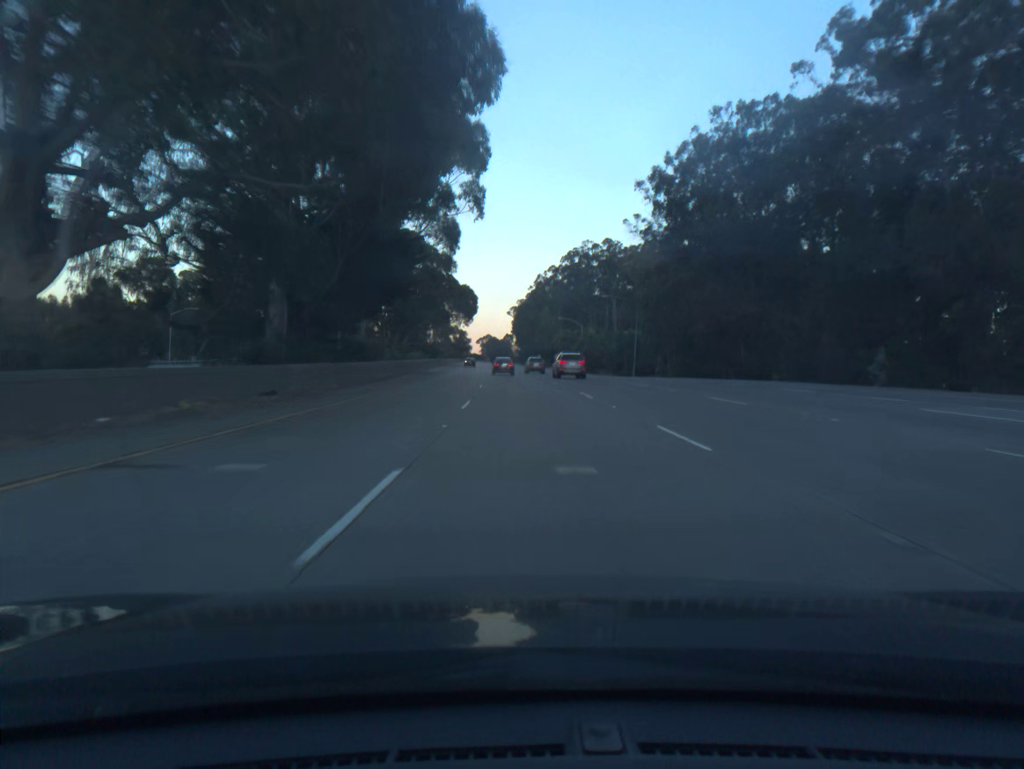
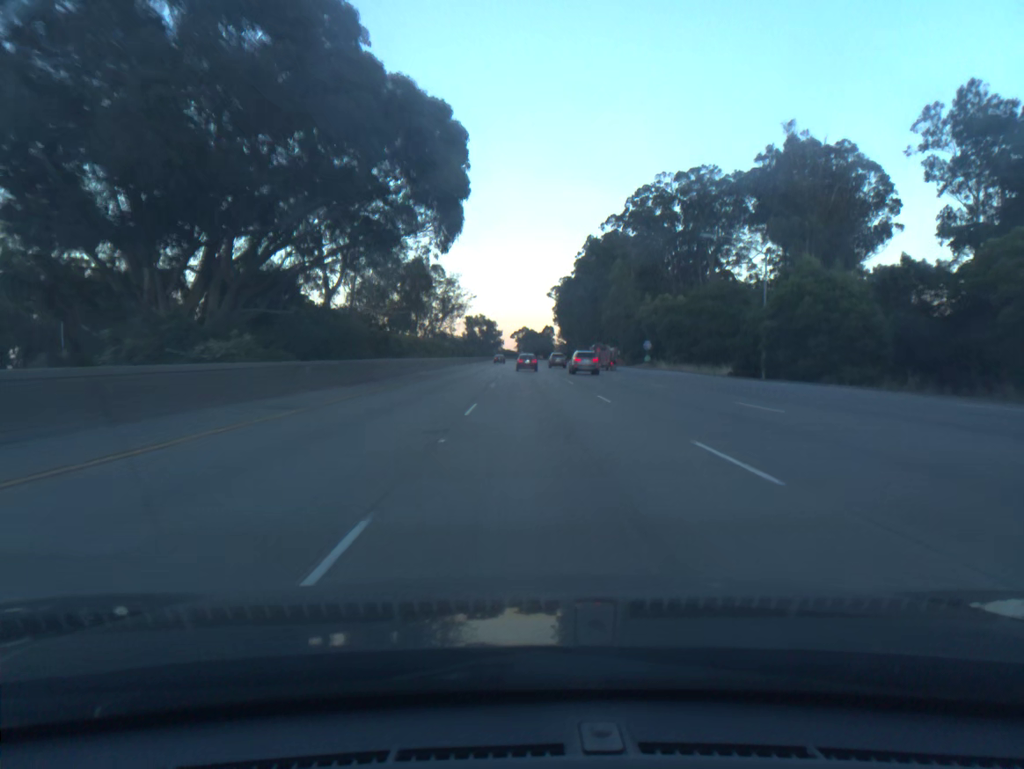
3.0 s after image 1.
(-2.8, +90.3) m; -3°
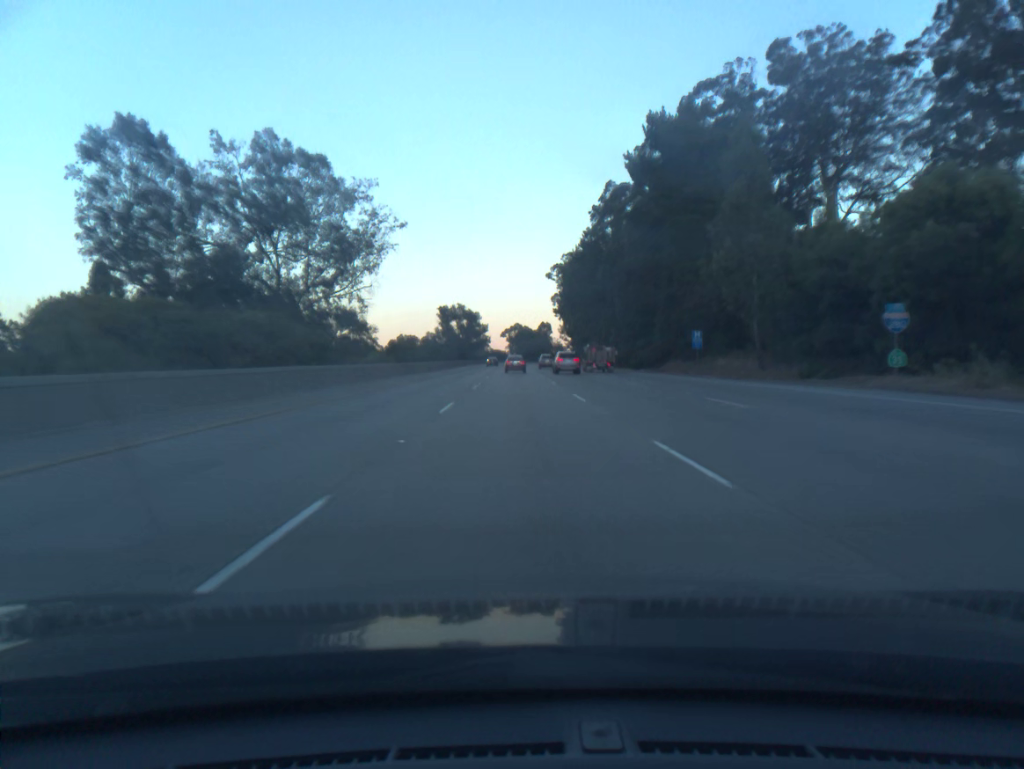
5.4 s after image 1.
(+0.4, +72.8) m; 0°
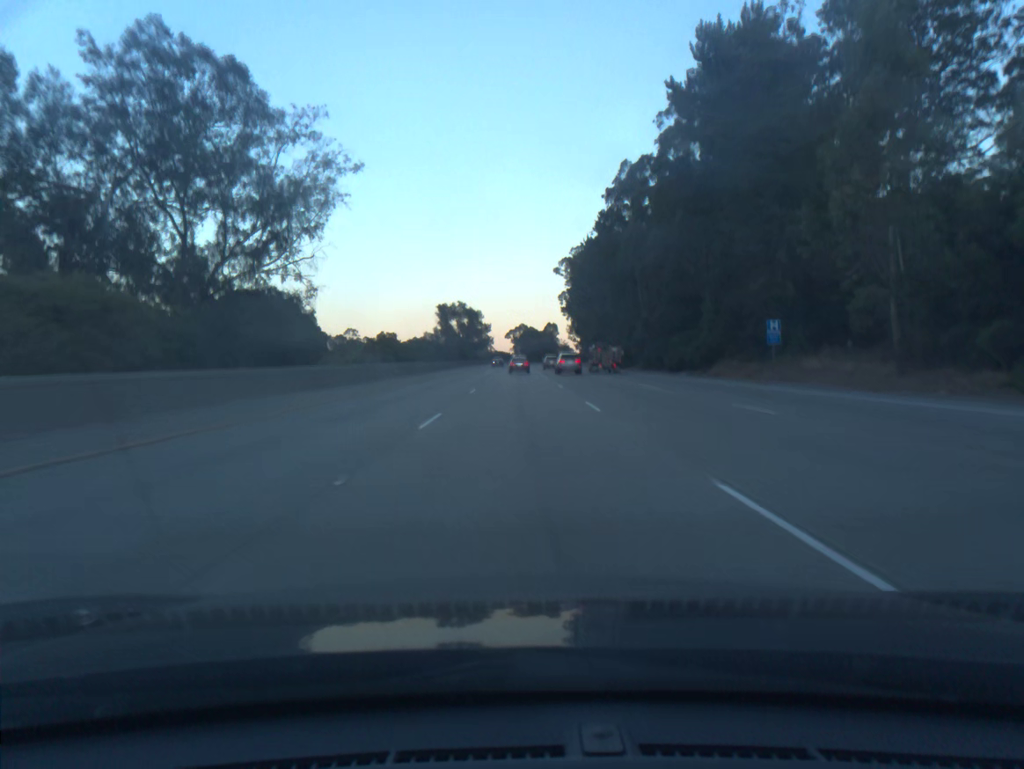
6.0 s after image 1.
(-0.1, +18.2) m; 0°
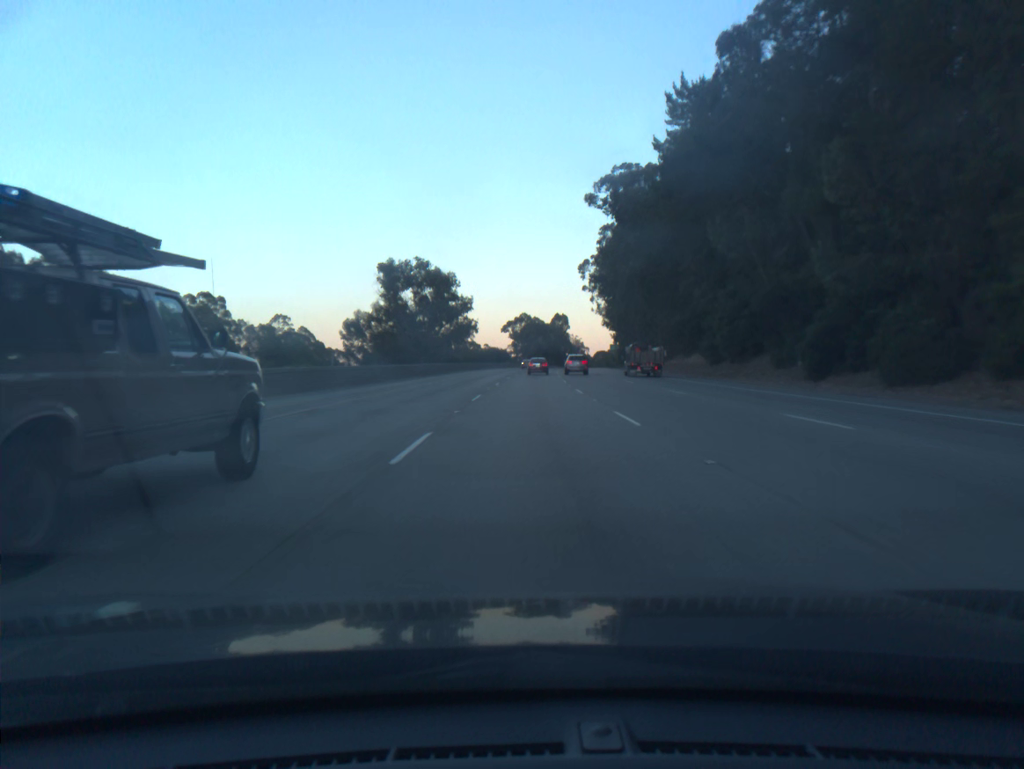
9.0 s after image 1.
(-0.7, +91.5) m; 0°
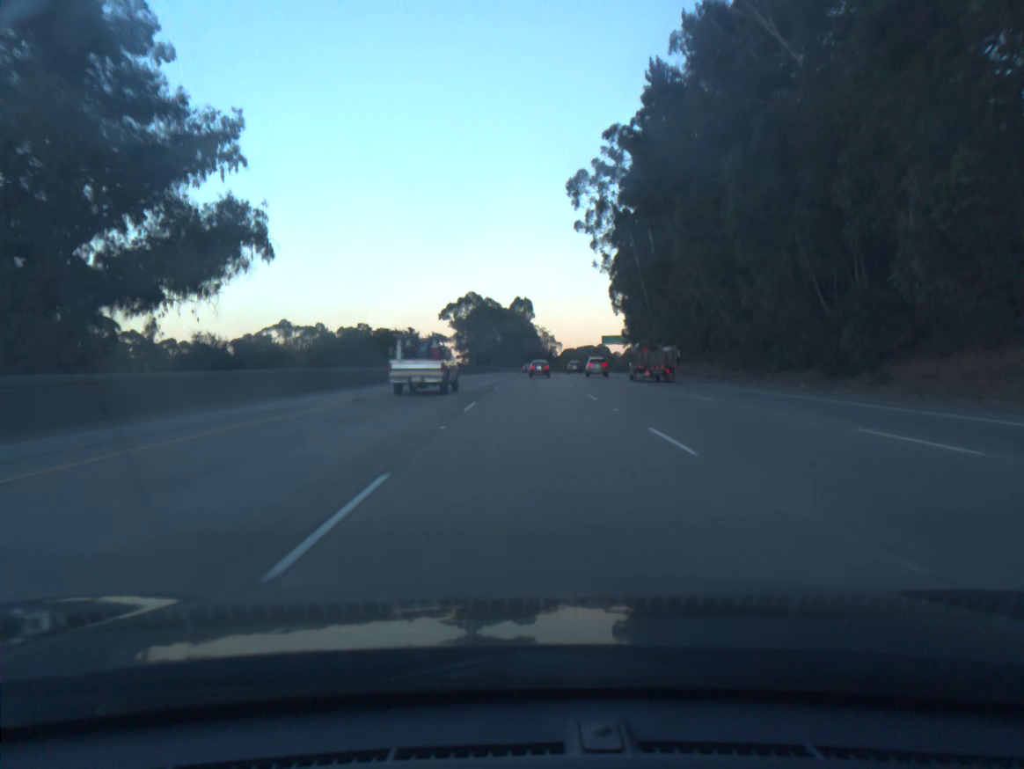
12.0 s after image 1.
(+2.1, +92.0) m; +3°
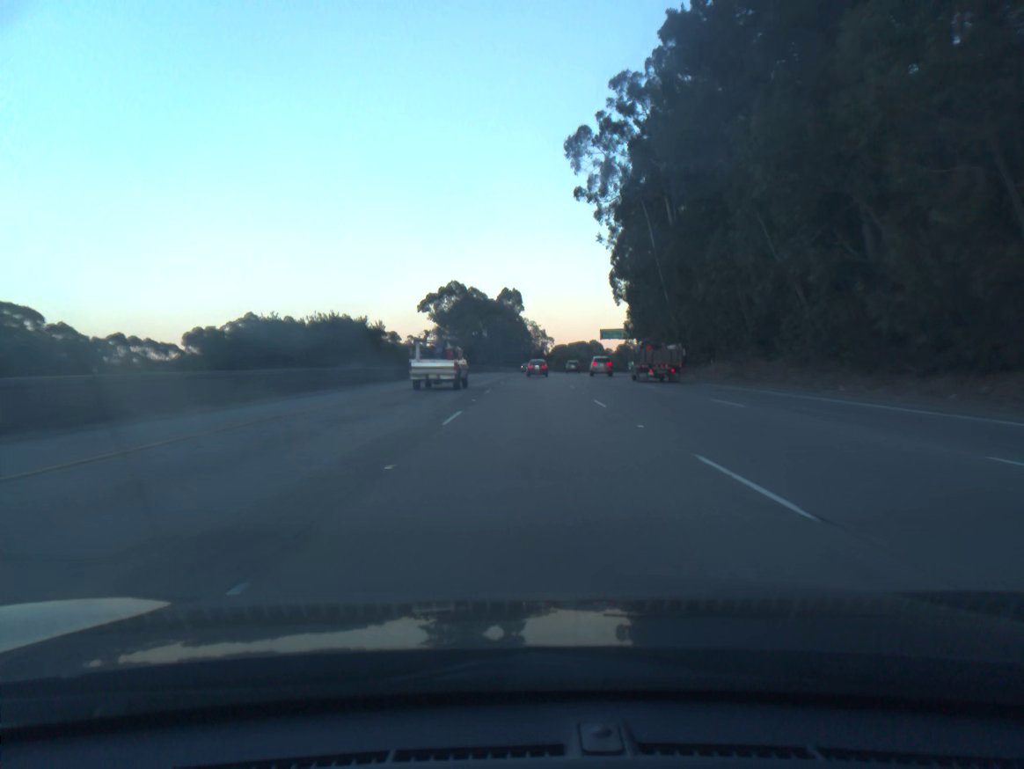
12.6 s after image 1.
(+0.1, +18.6) m; +1°
